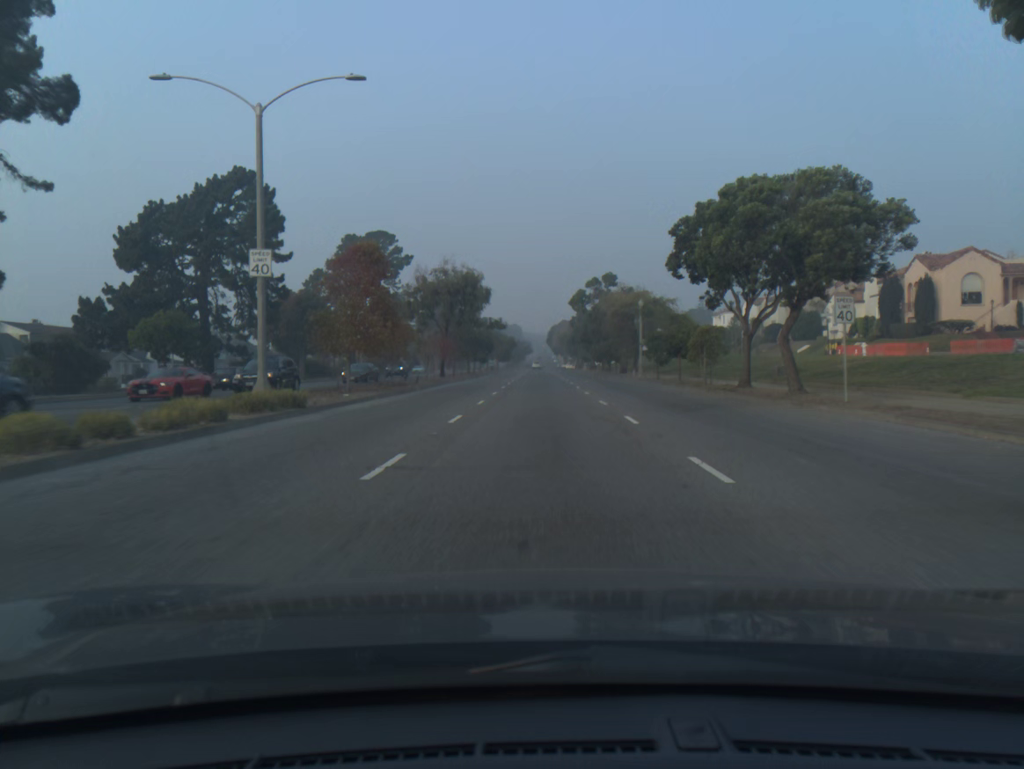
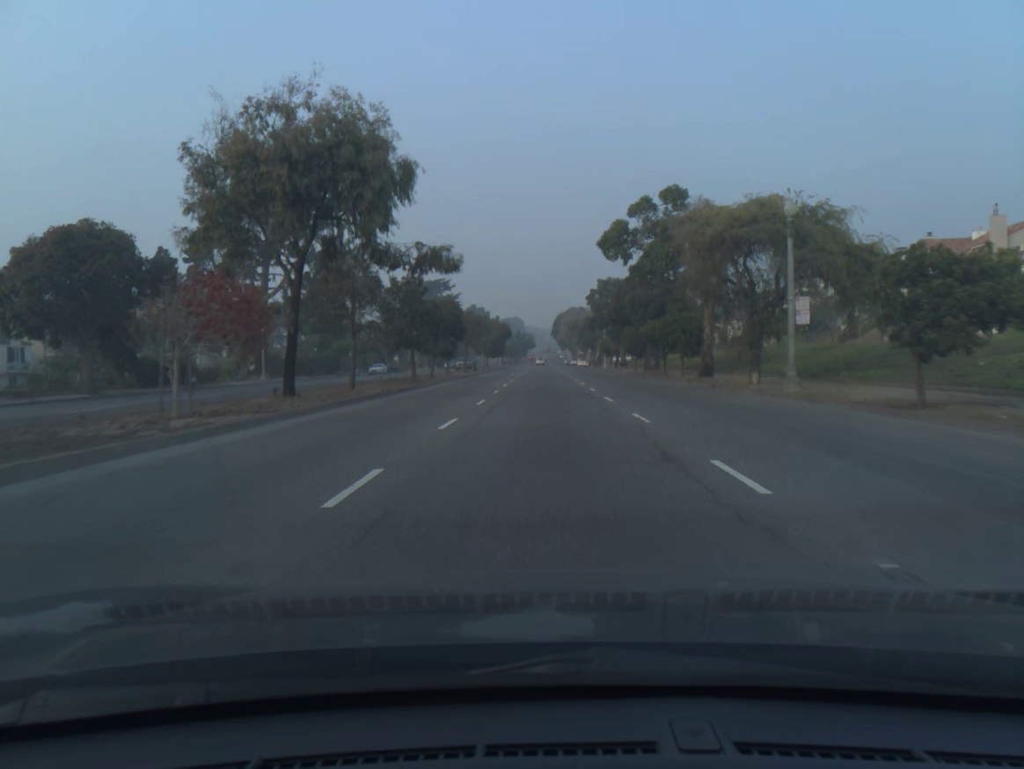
(-0.1, +38.0) m; 0°
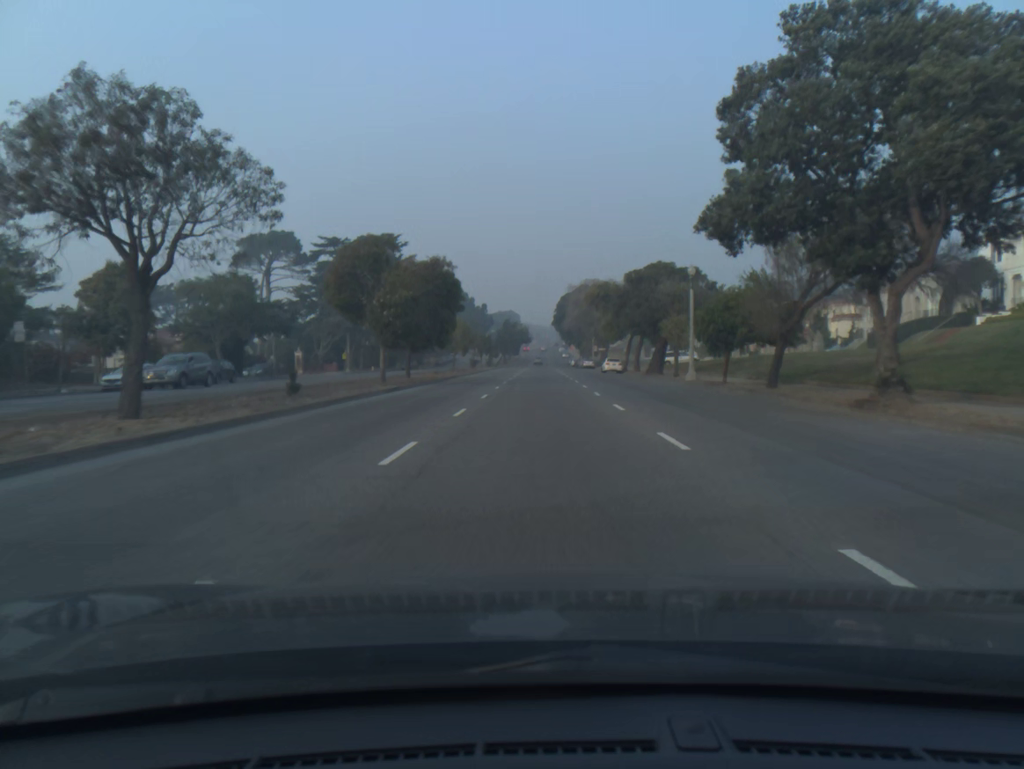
(+0.1, +62.2) m; 0°
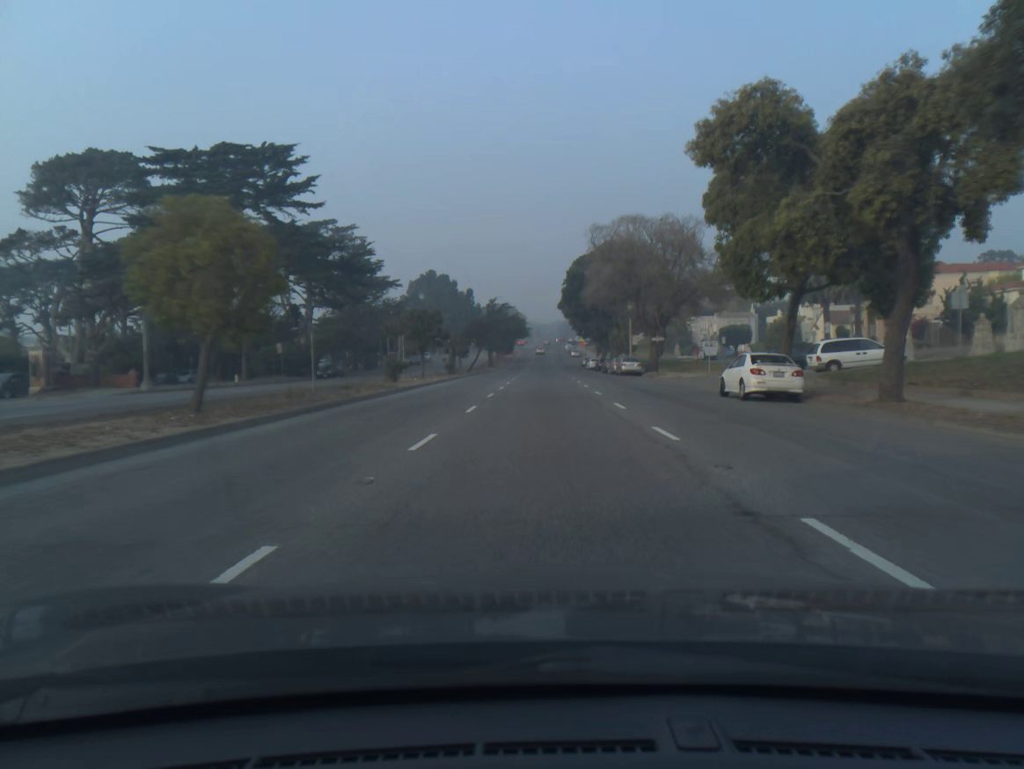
(0.0, +49.6) m; 0°
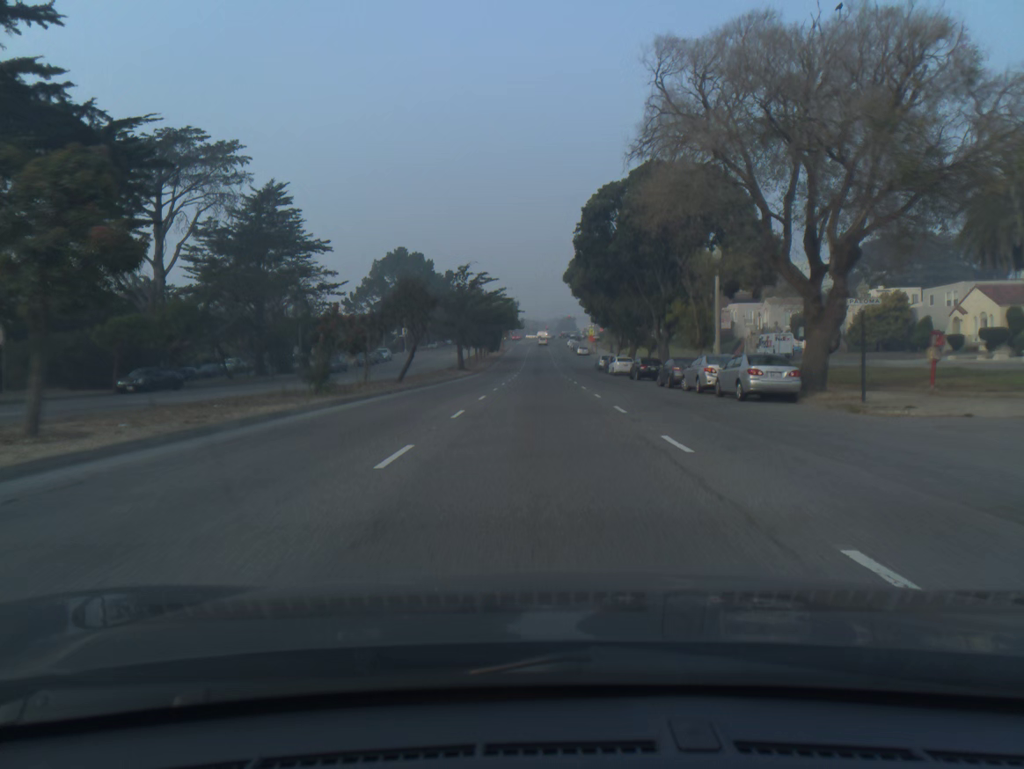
(+0.1, +37.3) m; 0°
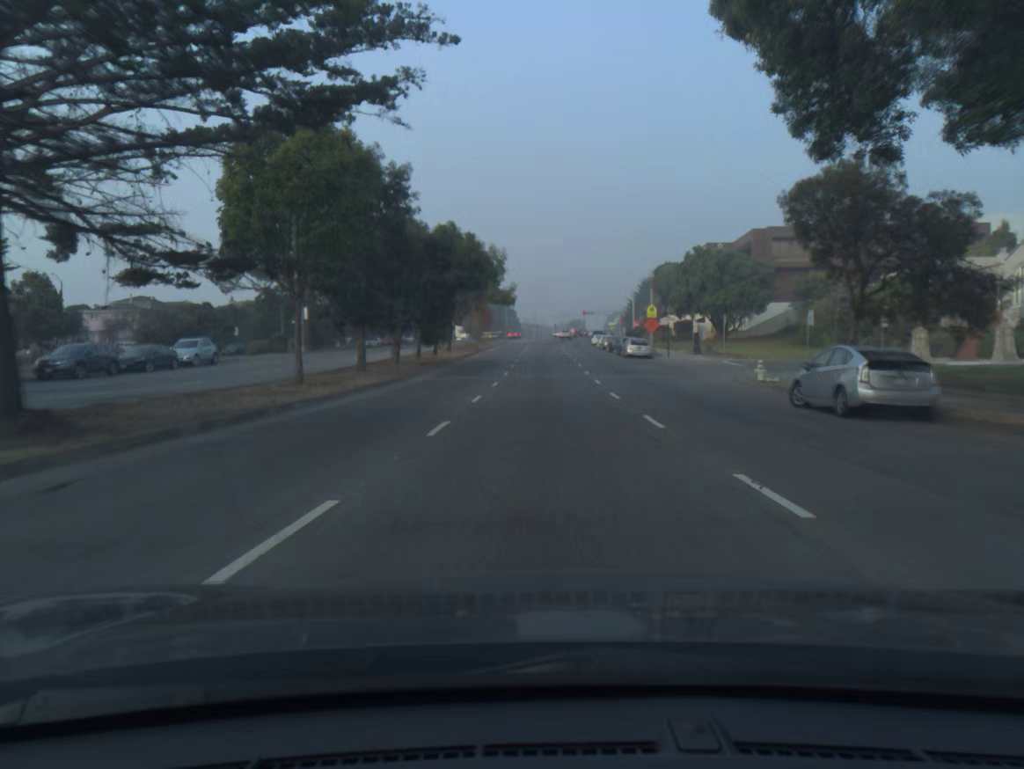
(-0.2, +62.5) m; 0°
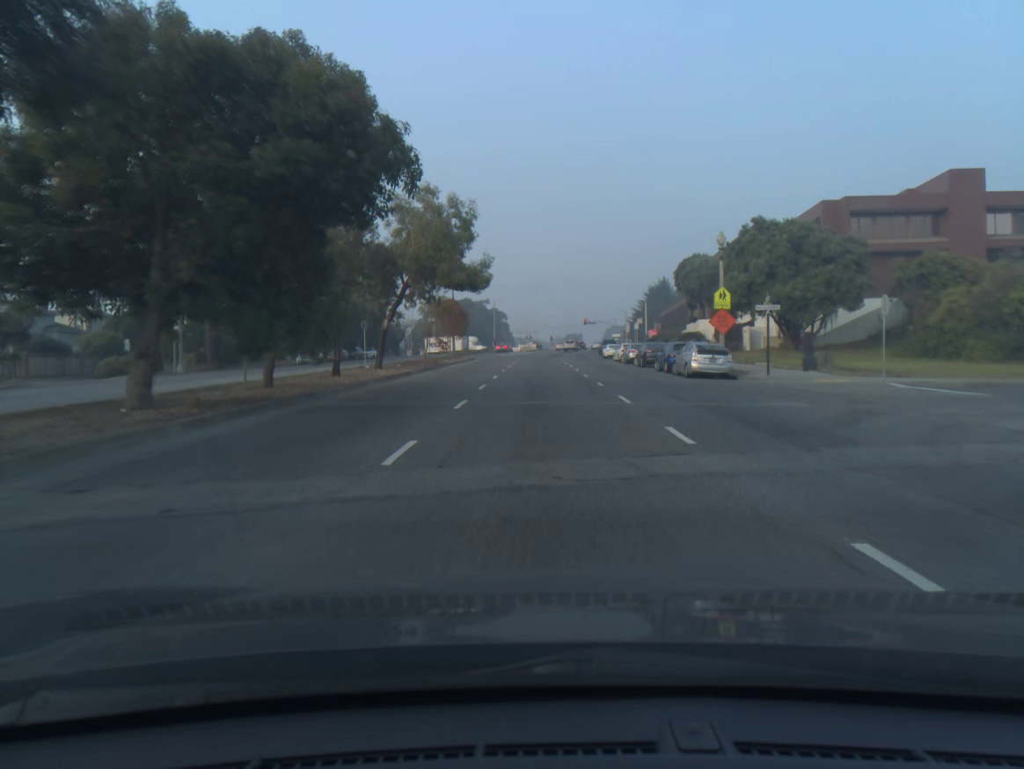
(0.0, +25.0) m; 0°
